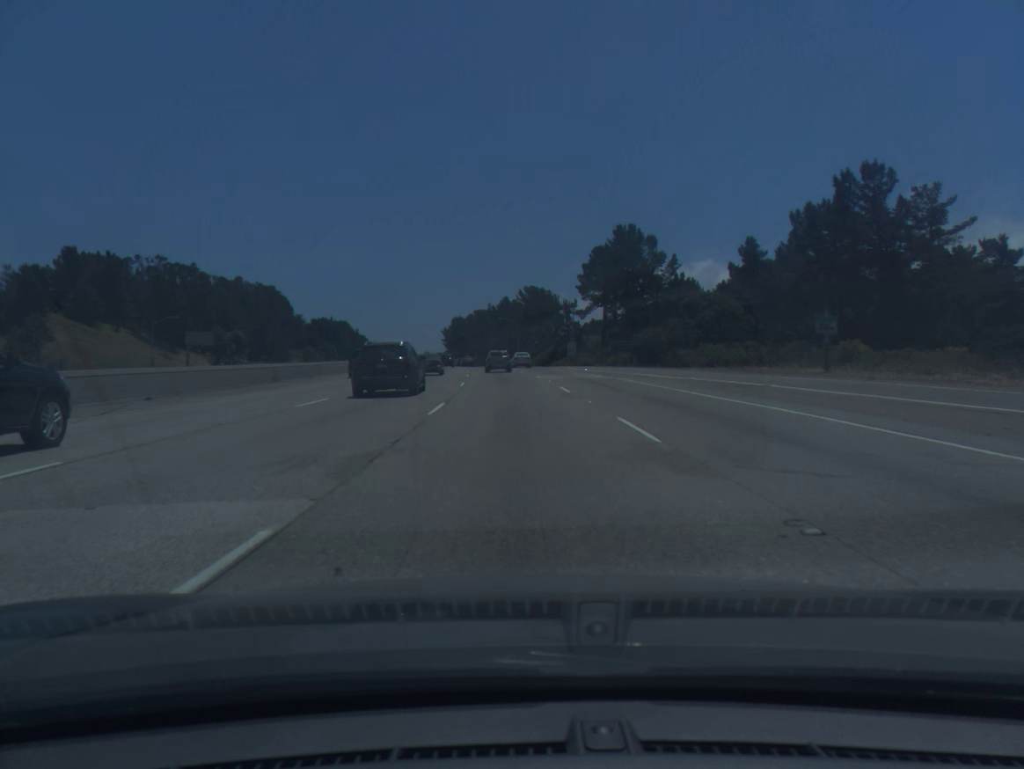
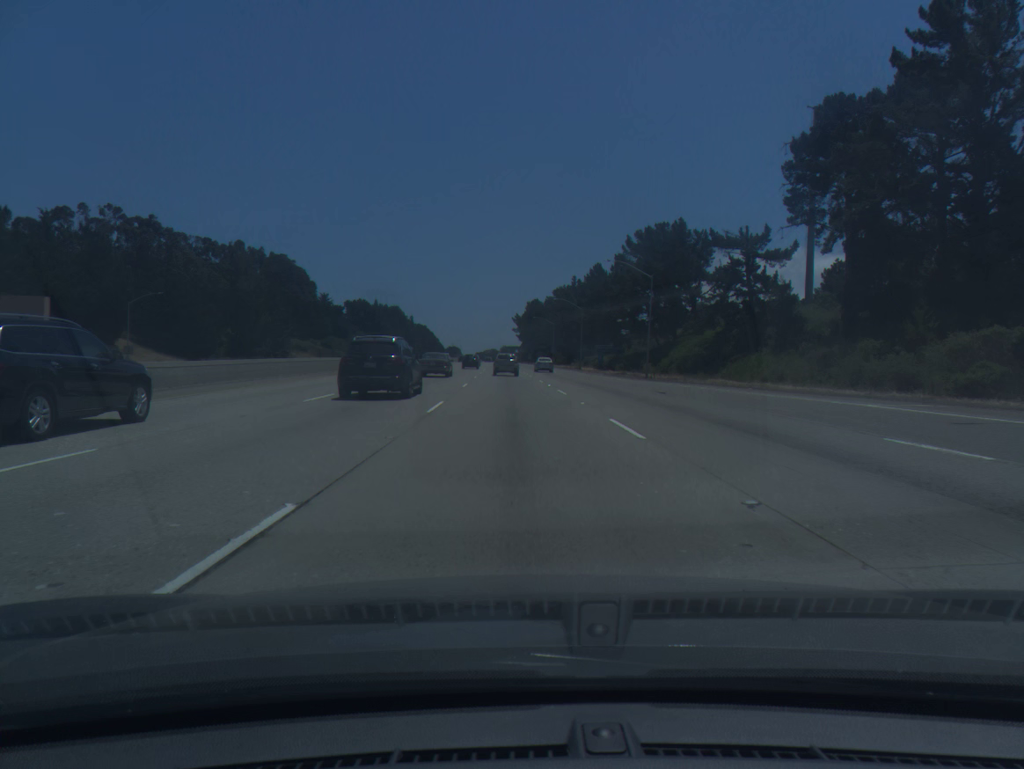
(-4.6, +86.9) m; -6°
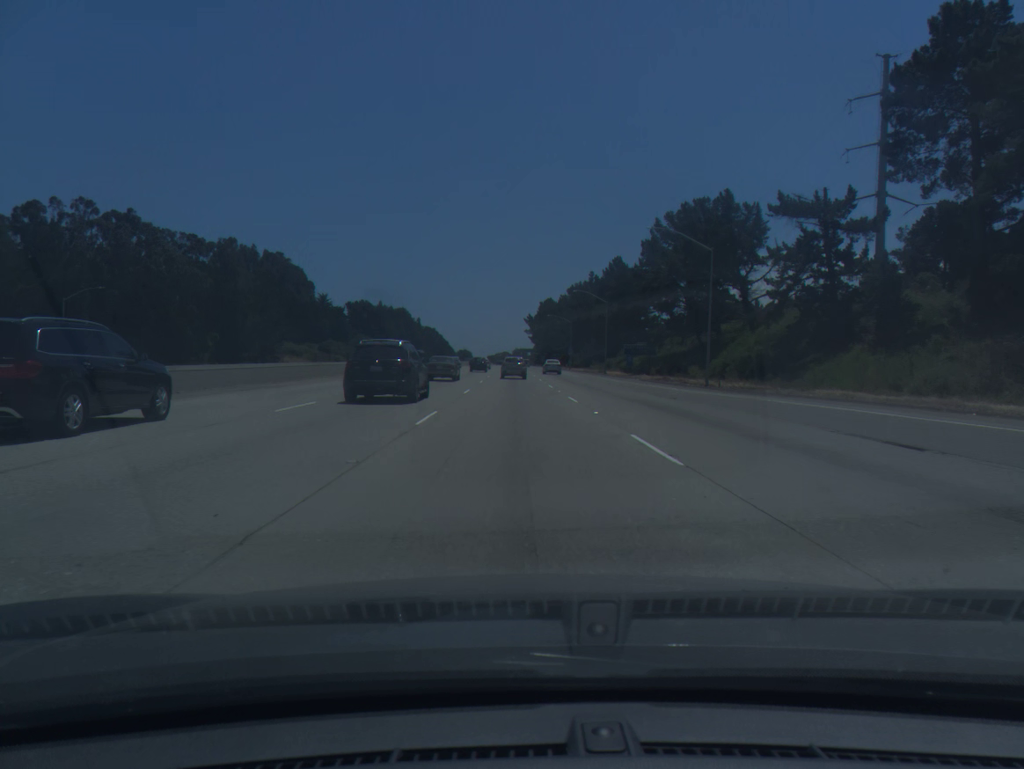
(-0.1, +17.3) m; -1°
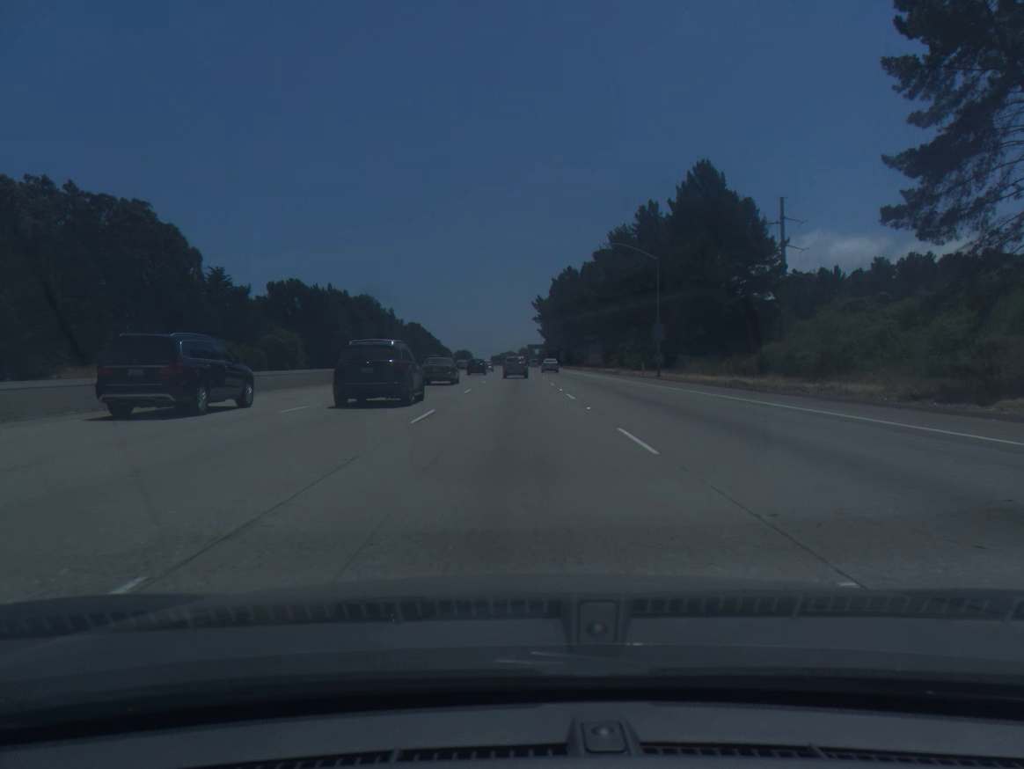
(-0.7, +86.8) m; -1°
